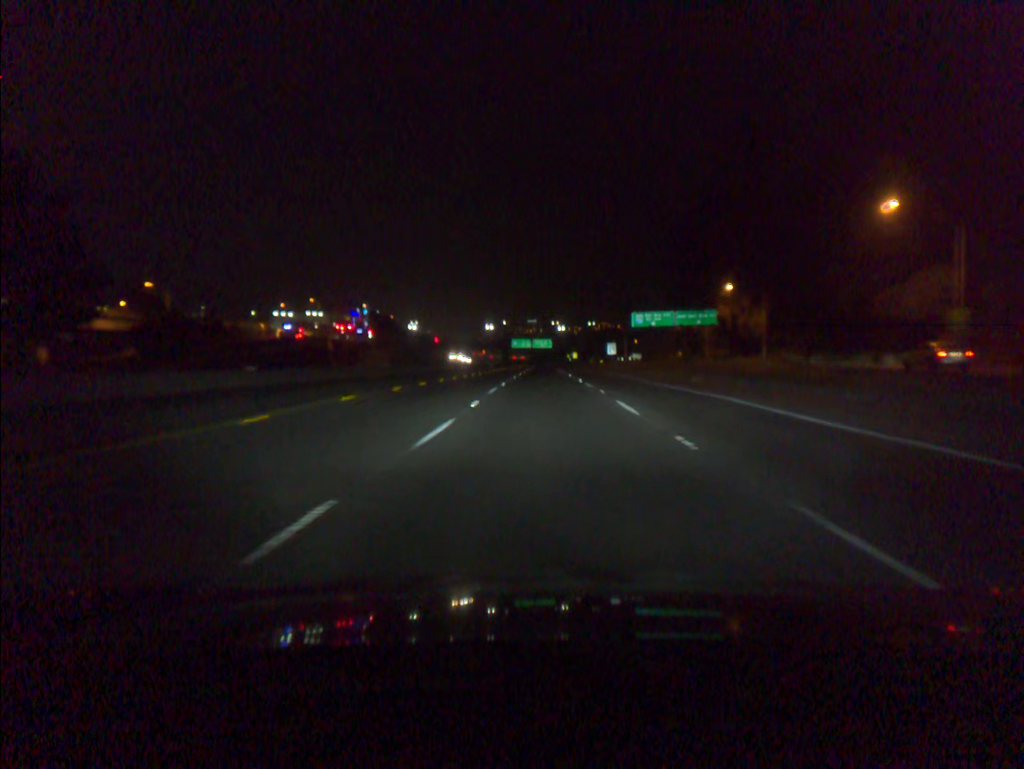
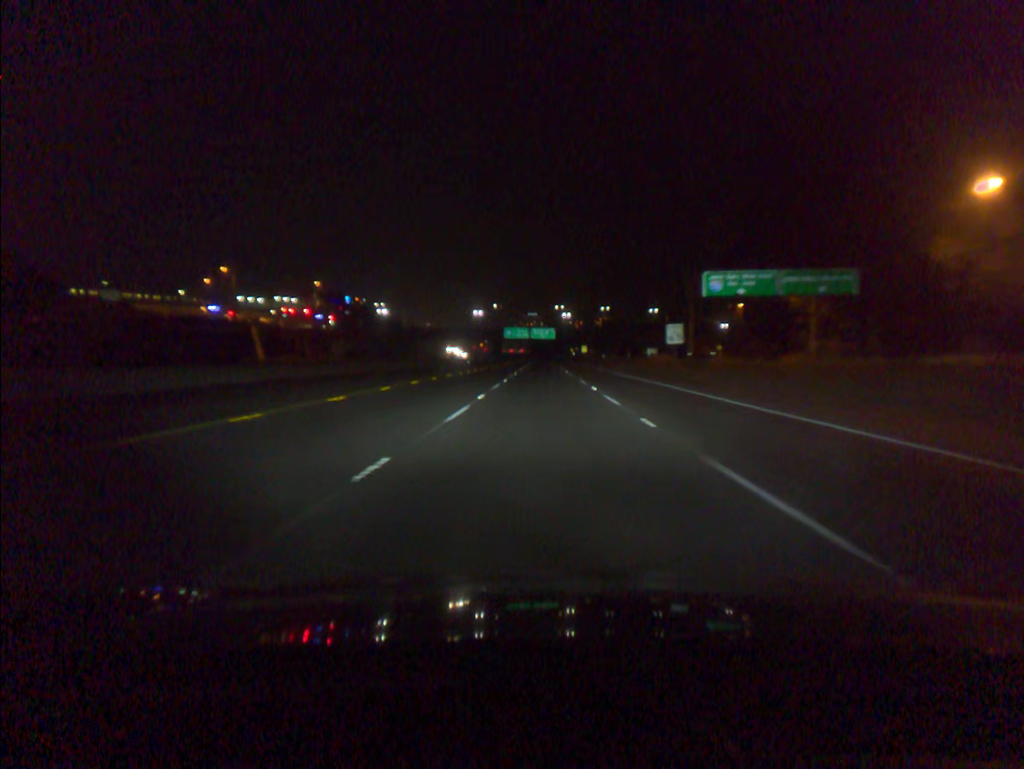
(0.0, +56.0) m; 0°
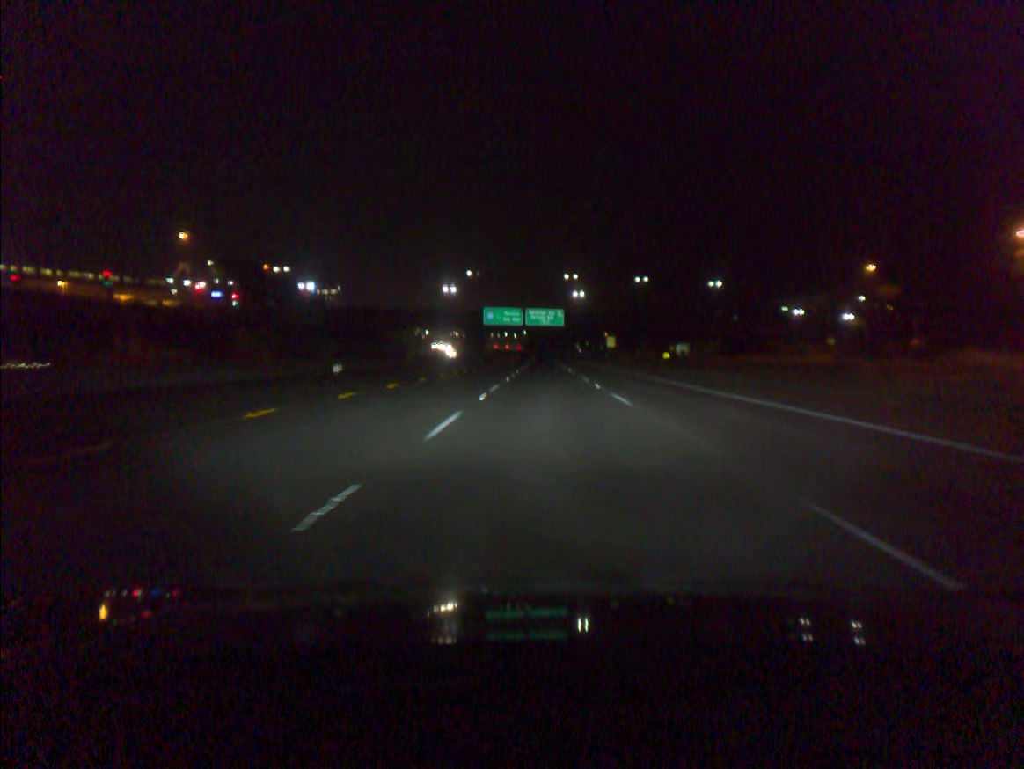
(-0.1, +76.9) m; 0°
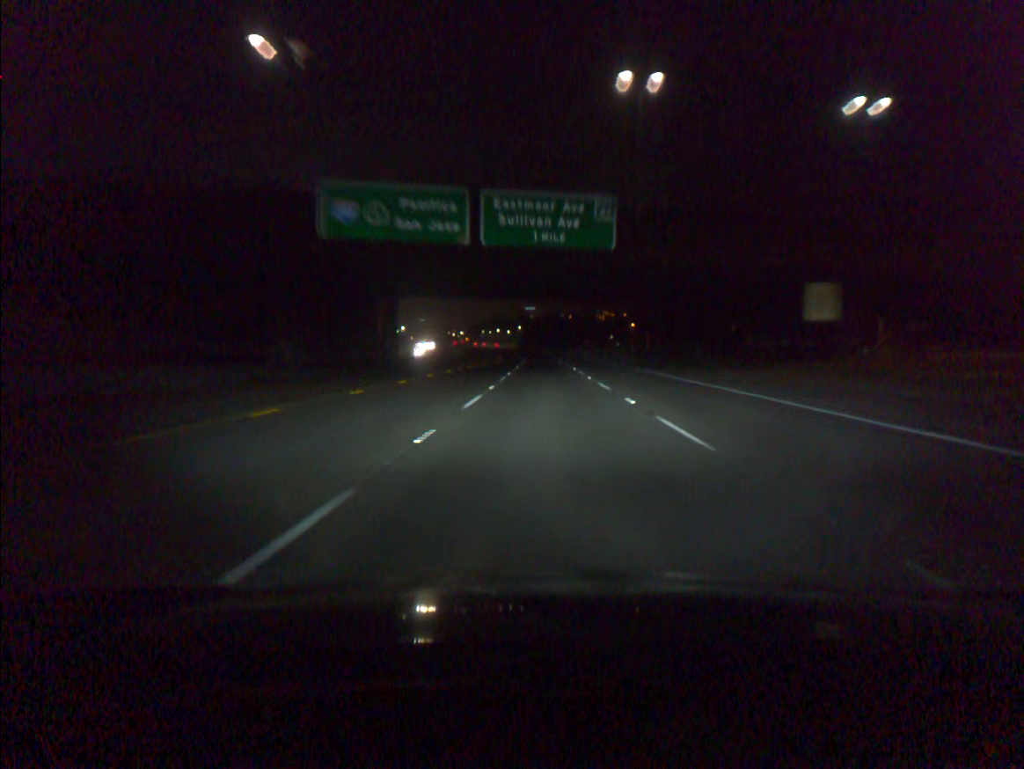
(0.0, +98.2) m; 0°
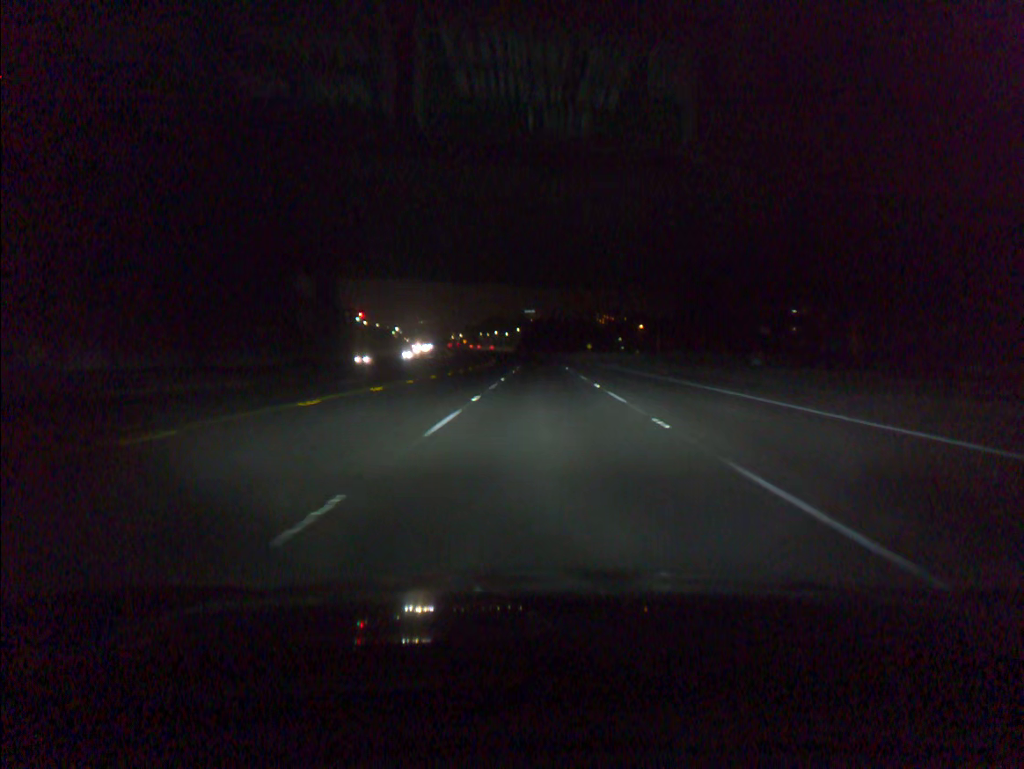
(0.0, +19.7) m; 0°
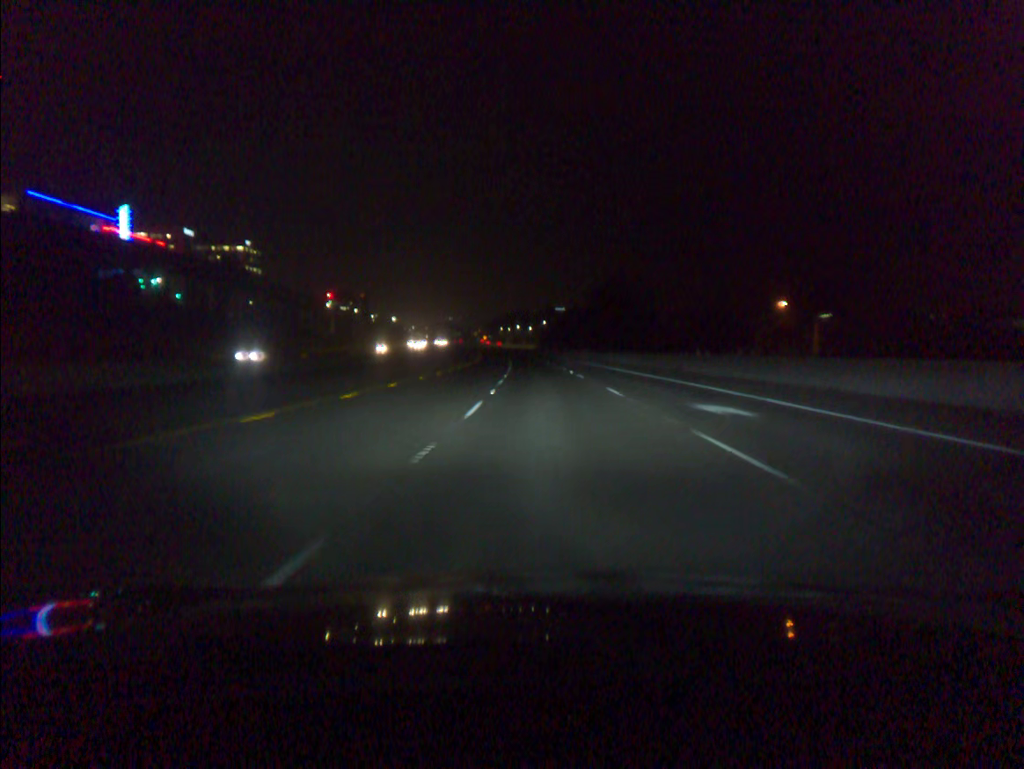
(-1.2, +98.2) m; -2°
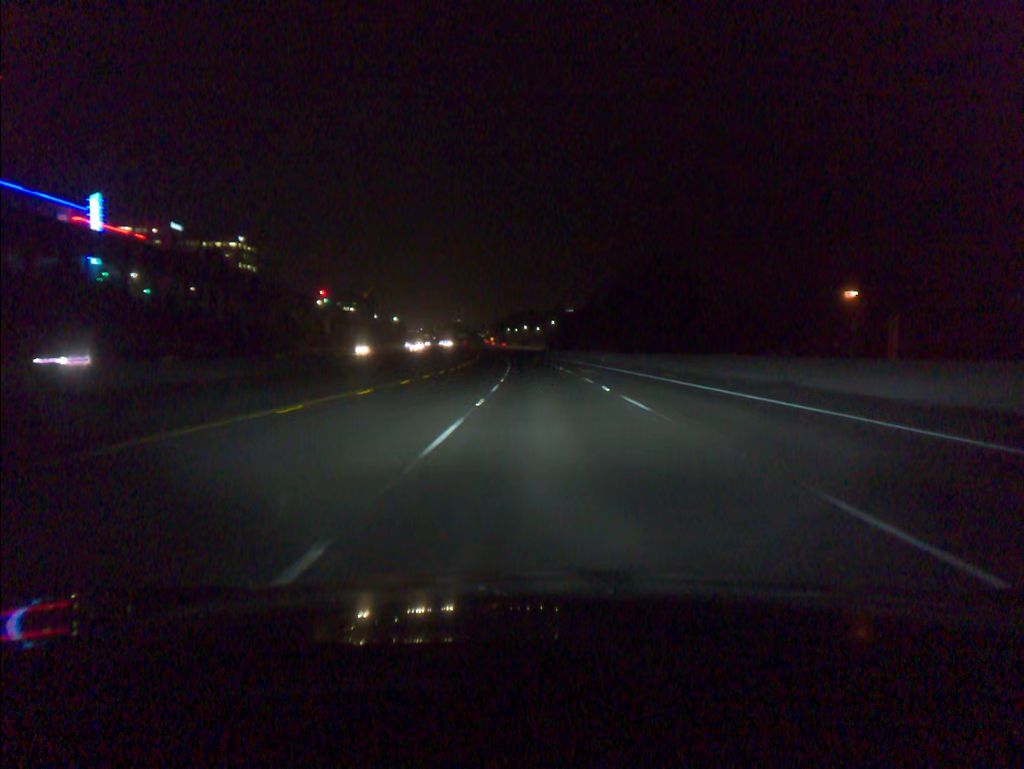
(-0.1, +19.6) m; -1°
